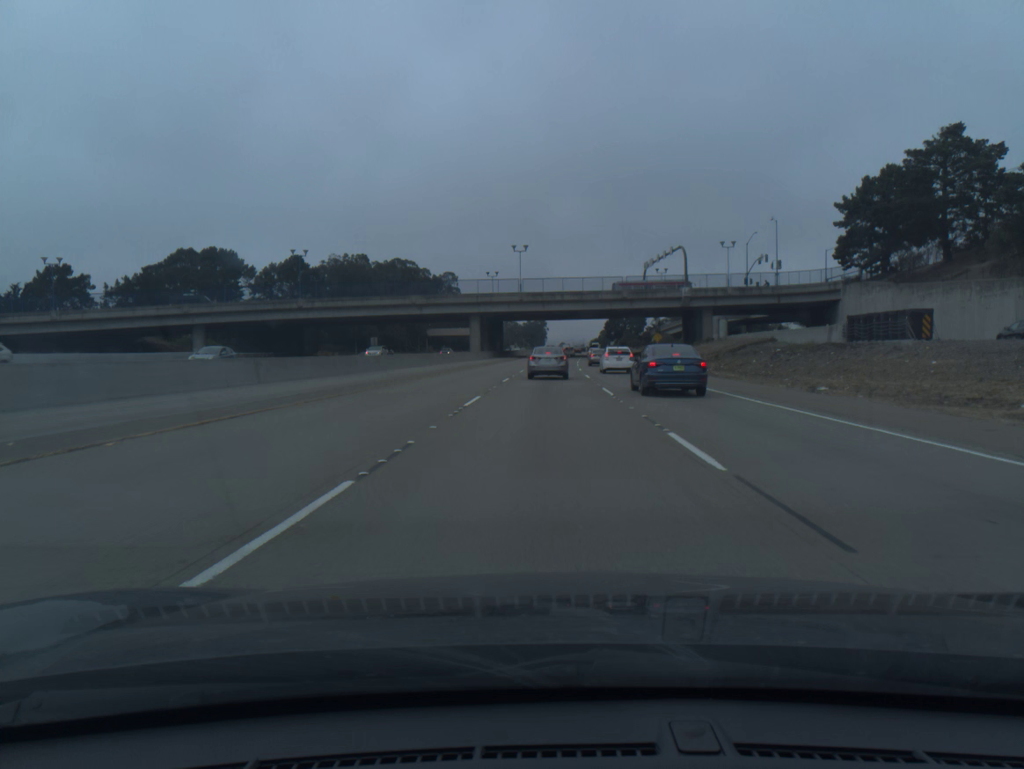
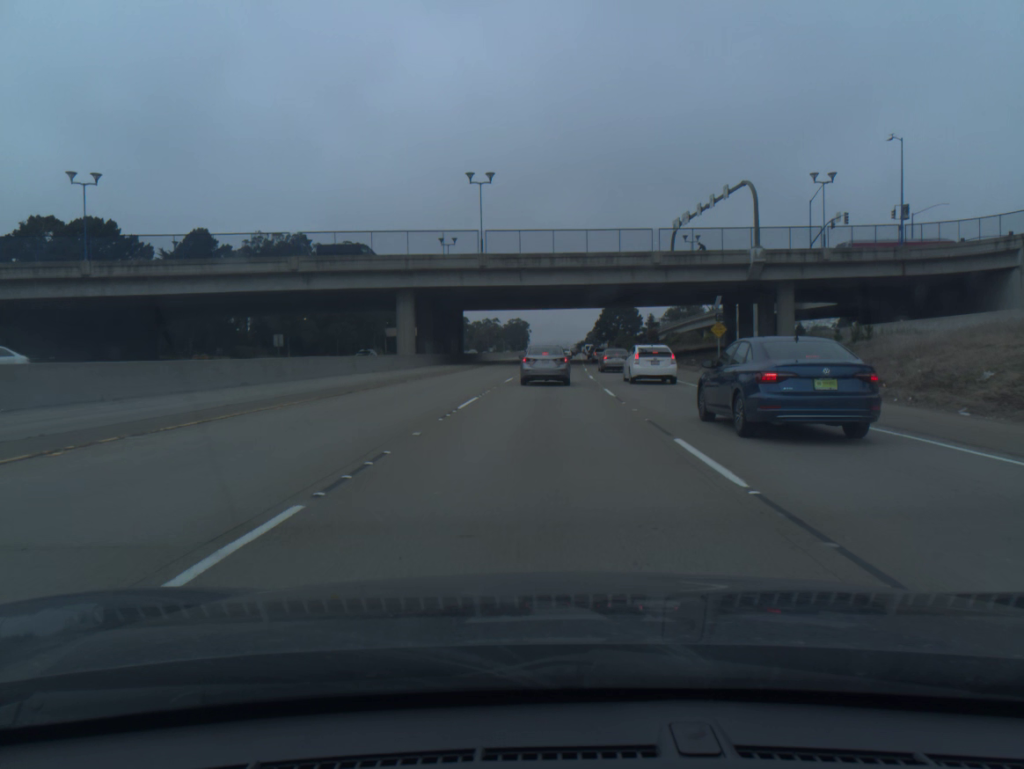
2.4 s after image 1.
(+0.6, +44.8) m; +1°
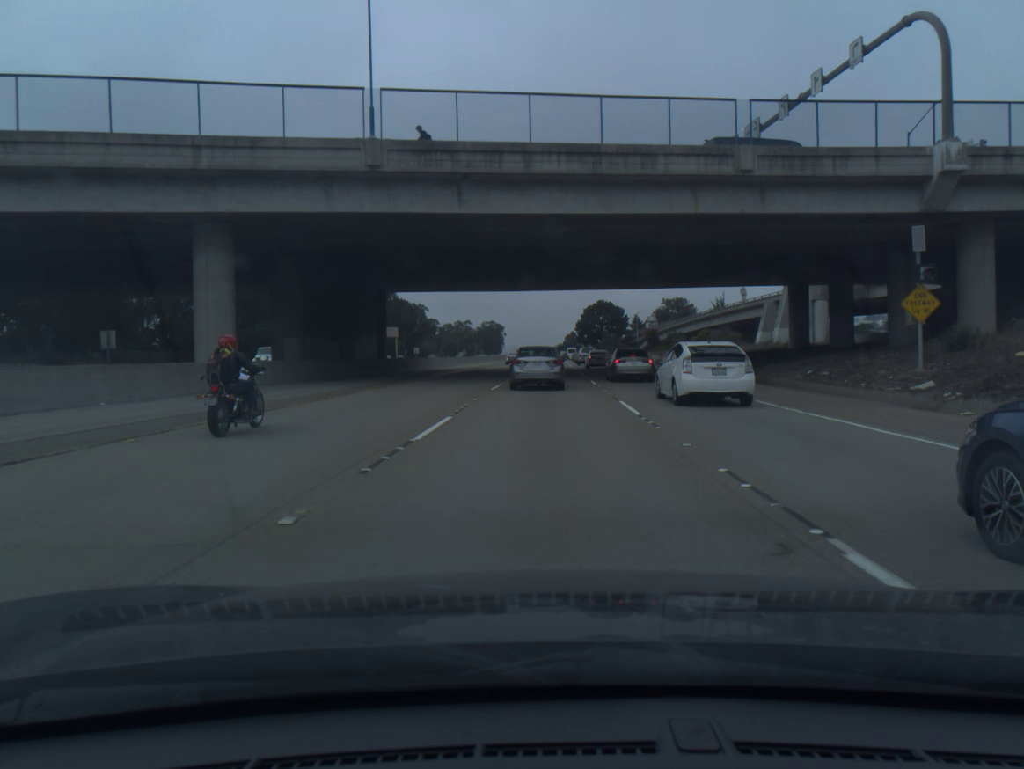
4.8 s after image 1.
(+0.4, +35.1) m; +2°
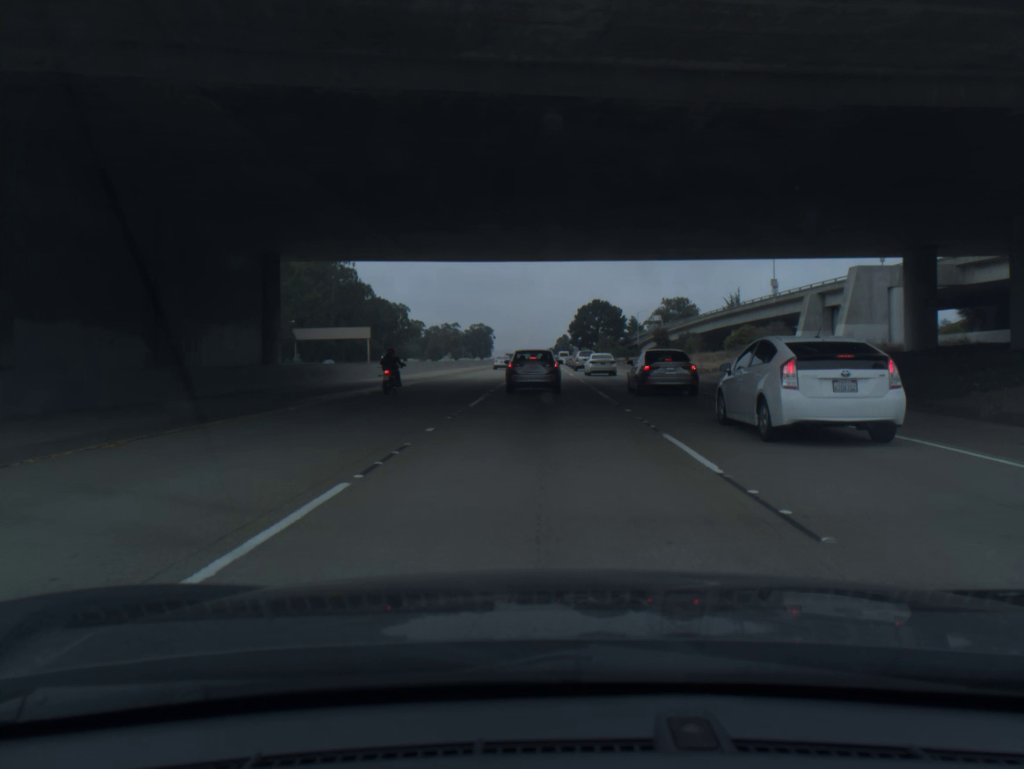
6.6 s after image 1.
(+0.2, +22.2) m; +1°
